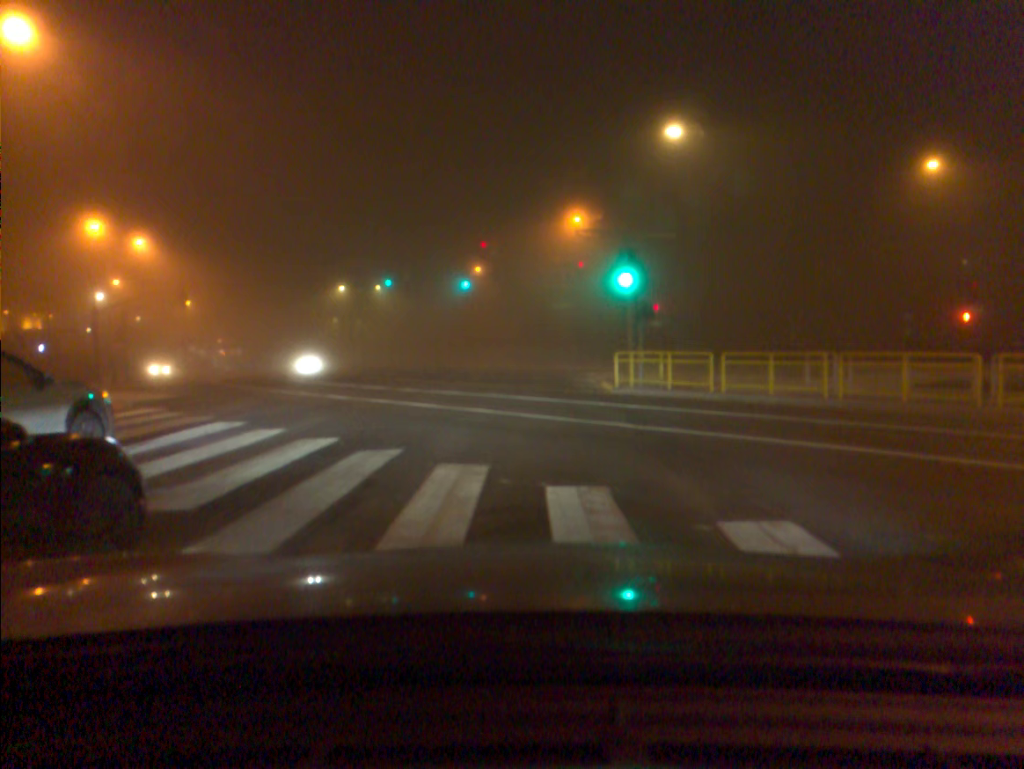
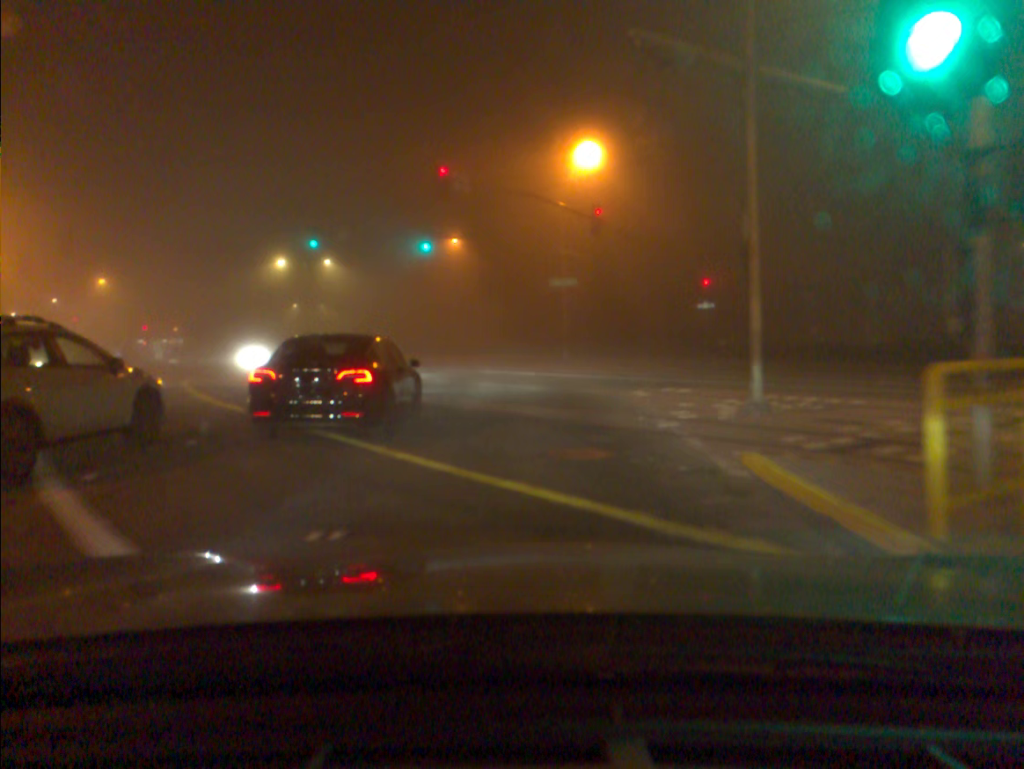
(+0.1, +19.0) m; +1°
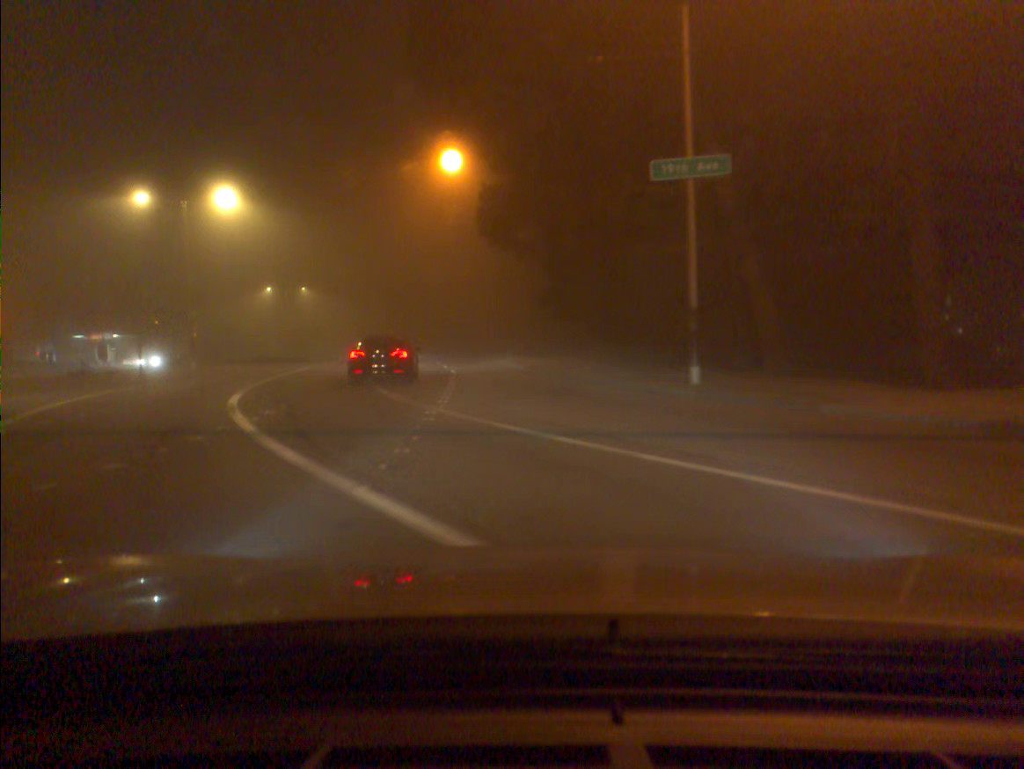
(-0.4, +33.3) m; -4°
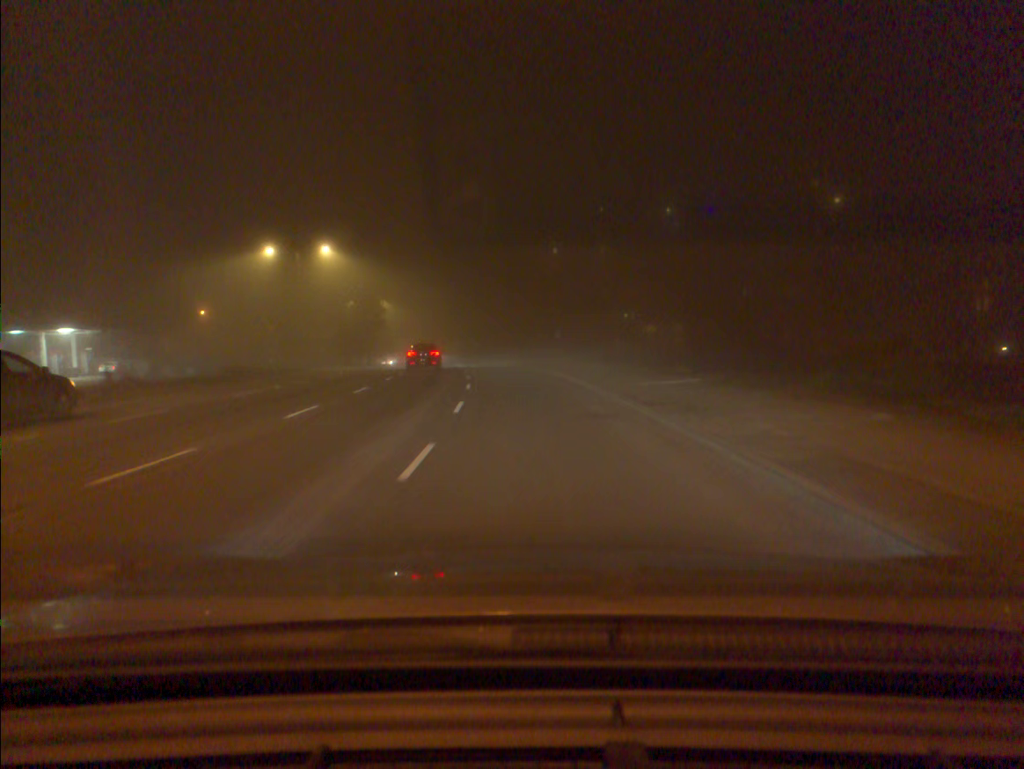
(-3.6, +43.5) m; -9°
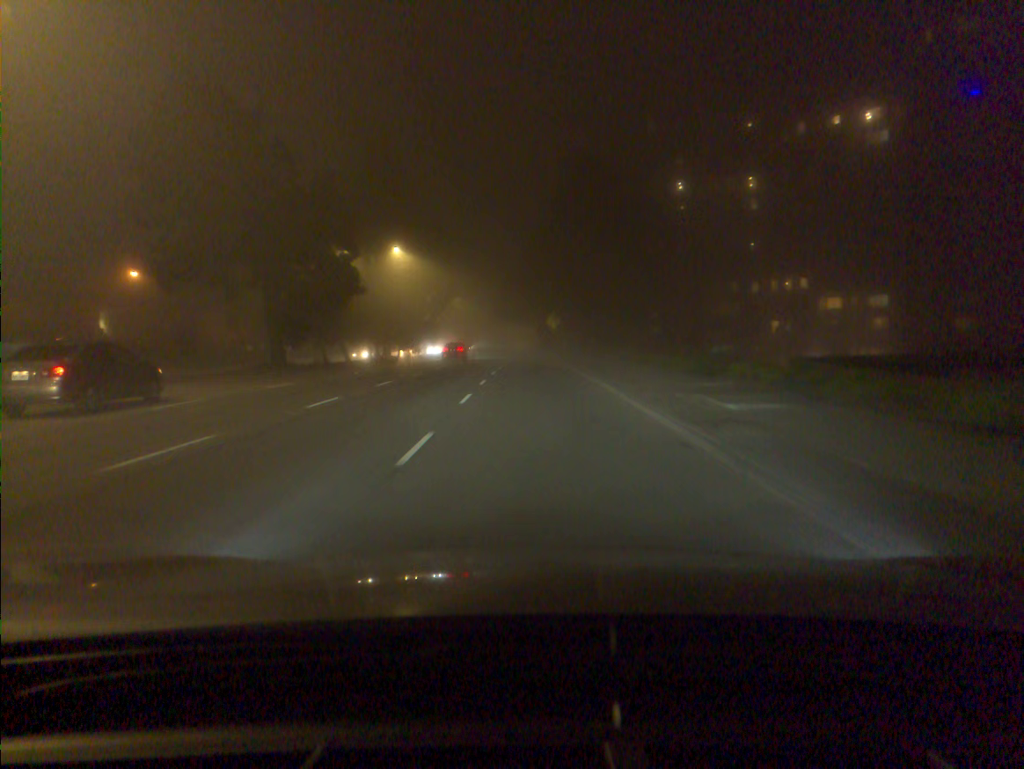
(-3.2, +50.8) m; -6°
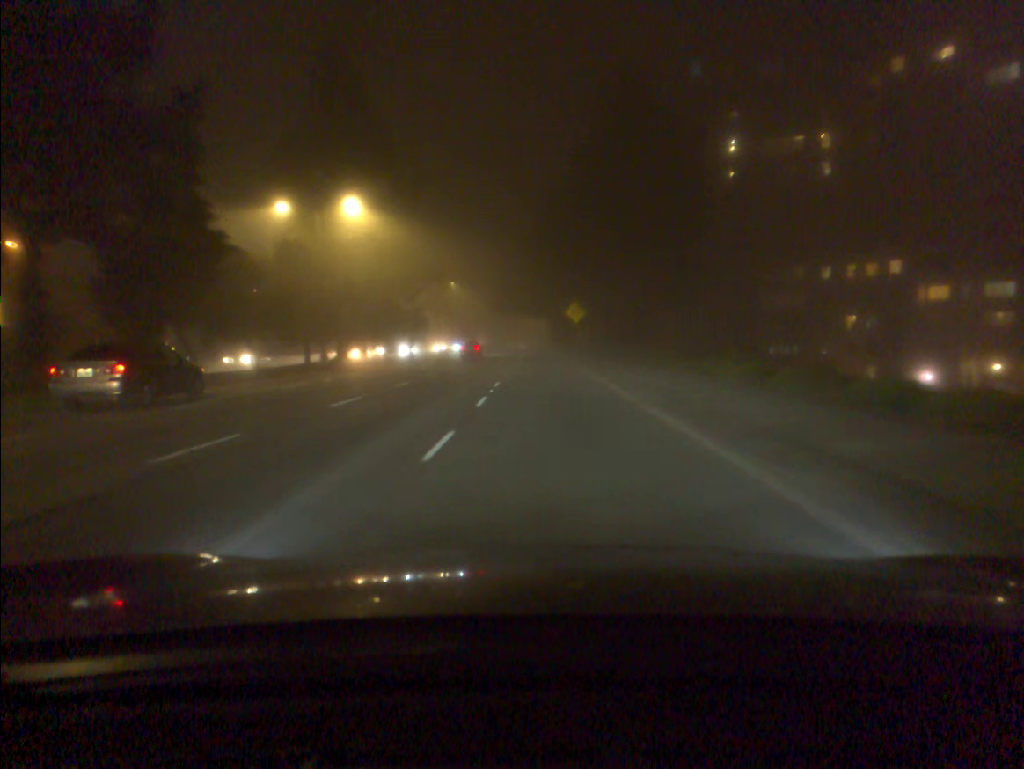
(-0.2, +22.0) m; -1°
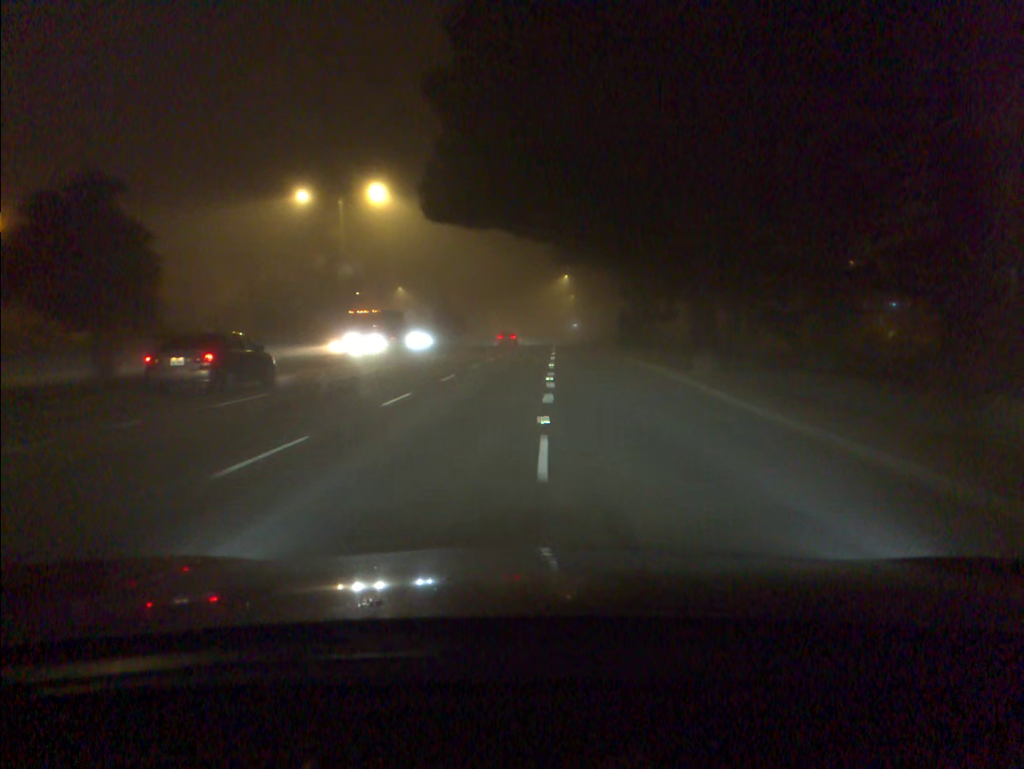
(-0.6, +60.6) m; -2°
